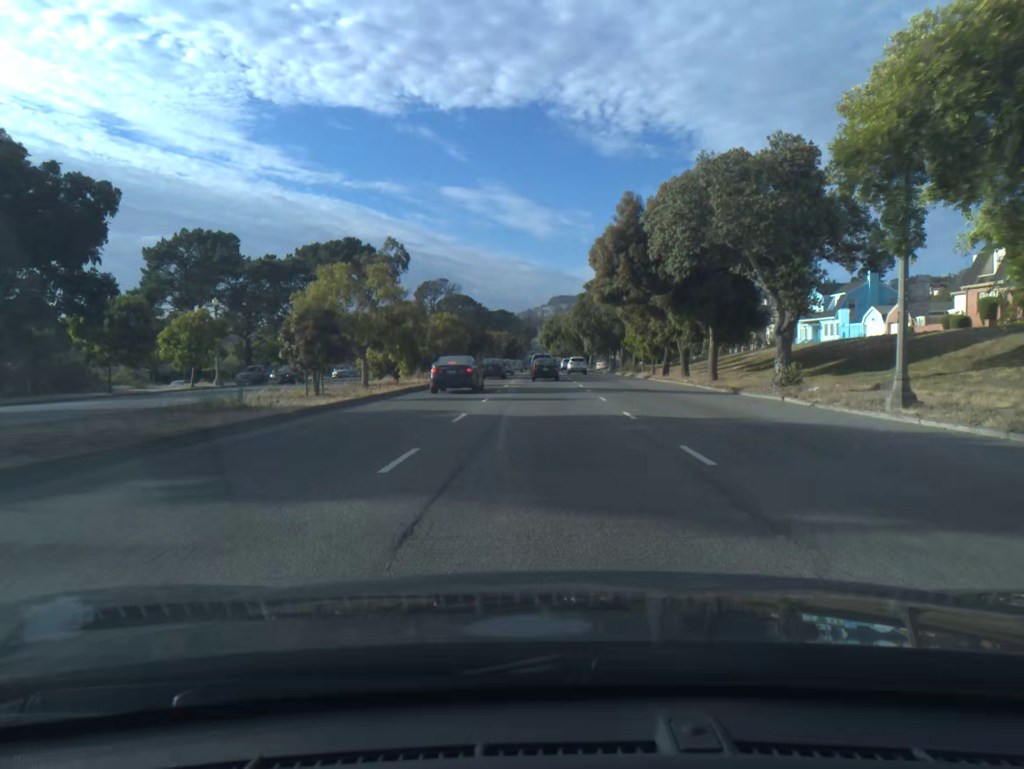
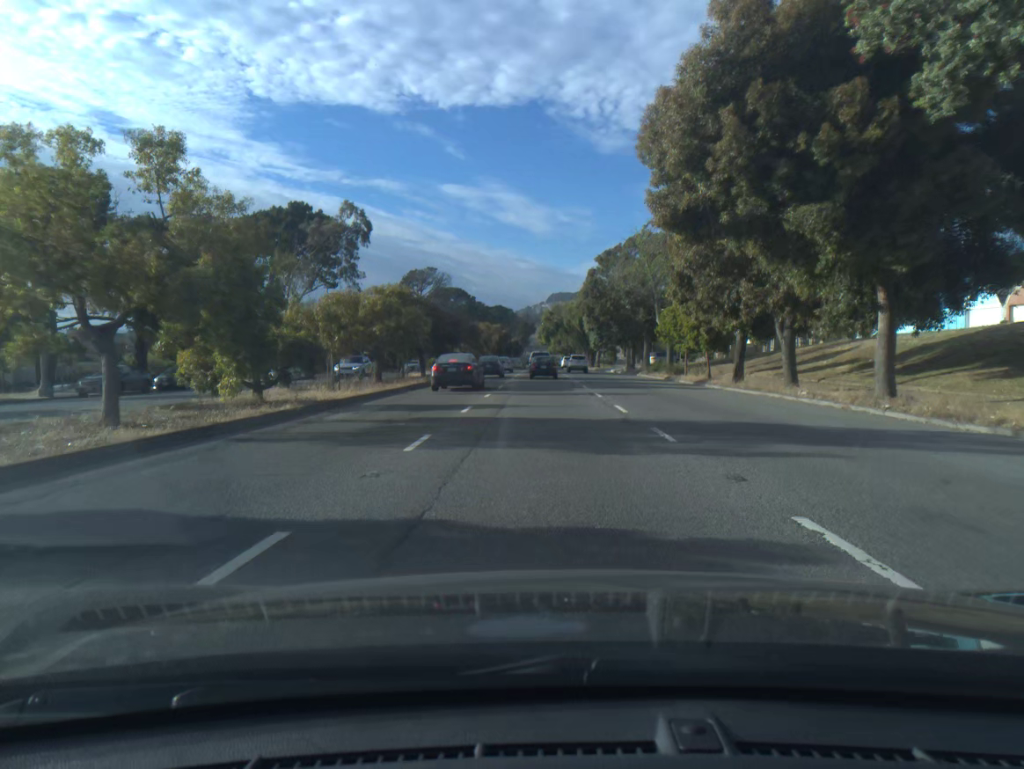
(0.0, +20.0) m; 0°
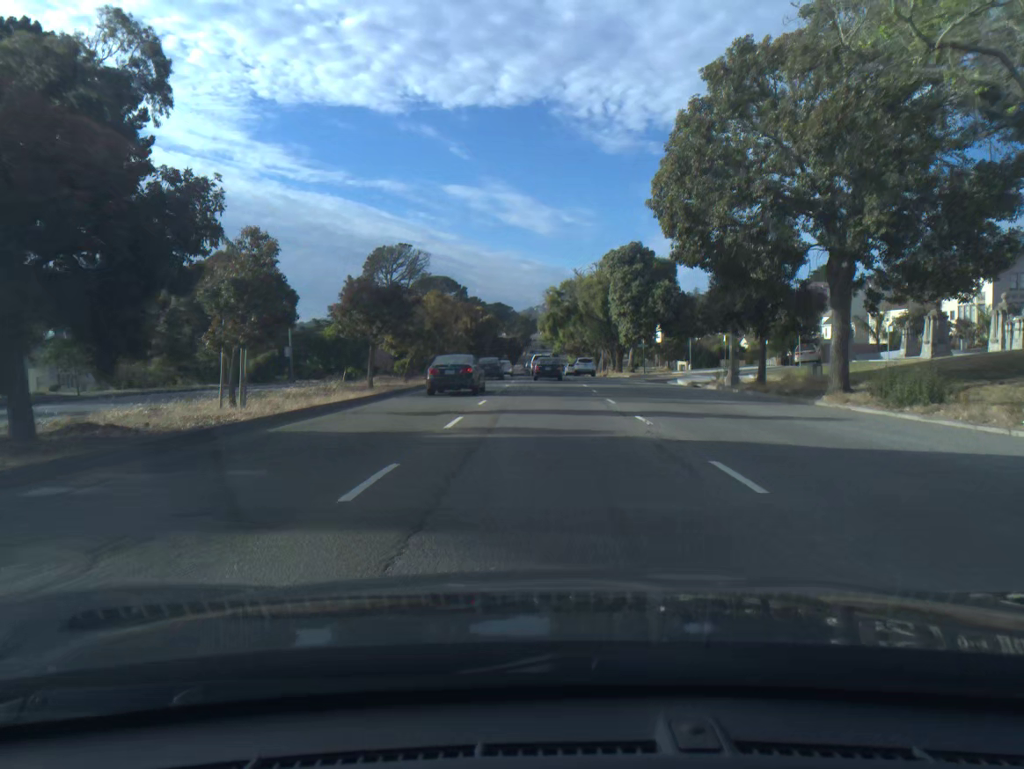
(0.0, +40.3) m; 0°
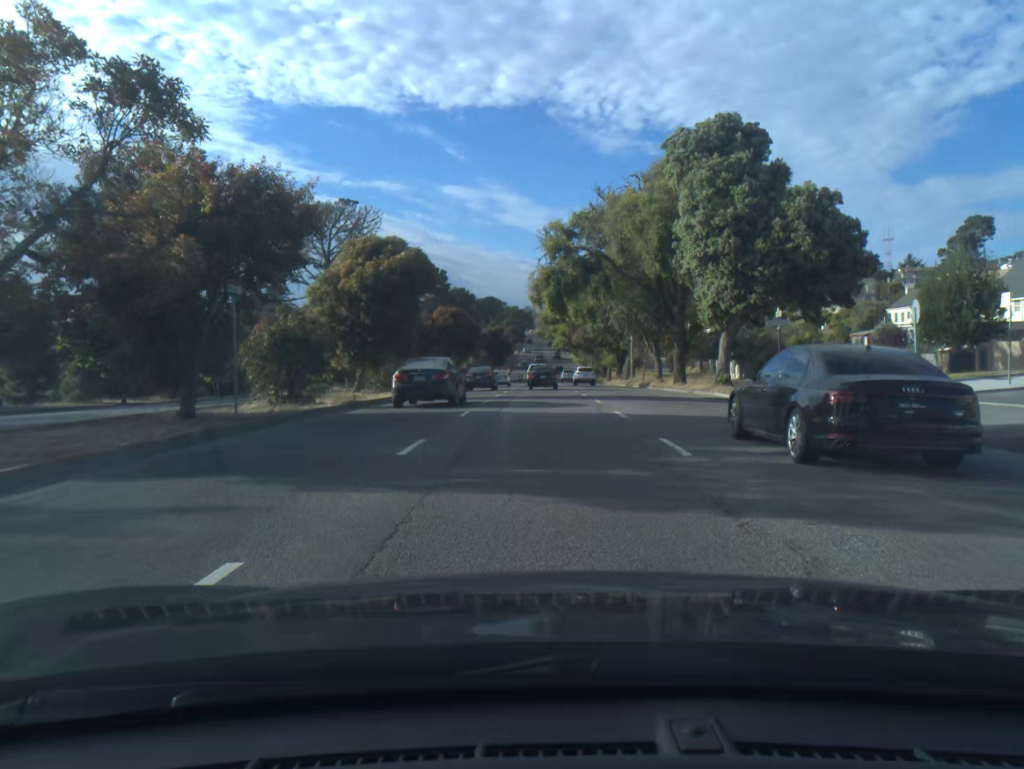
(+0.2, +40.6) m; 0°
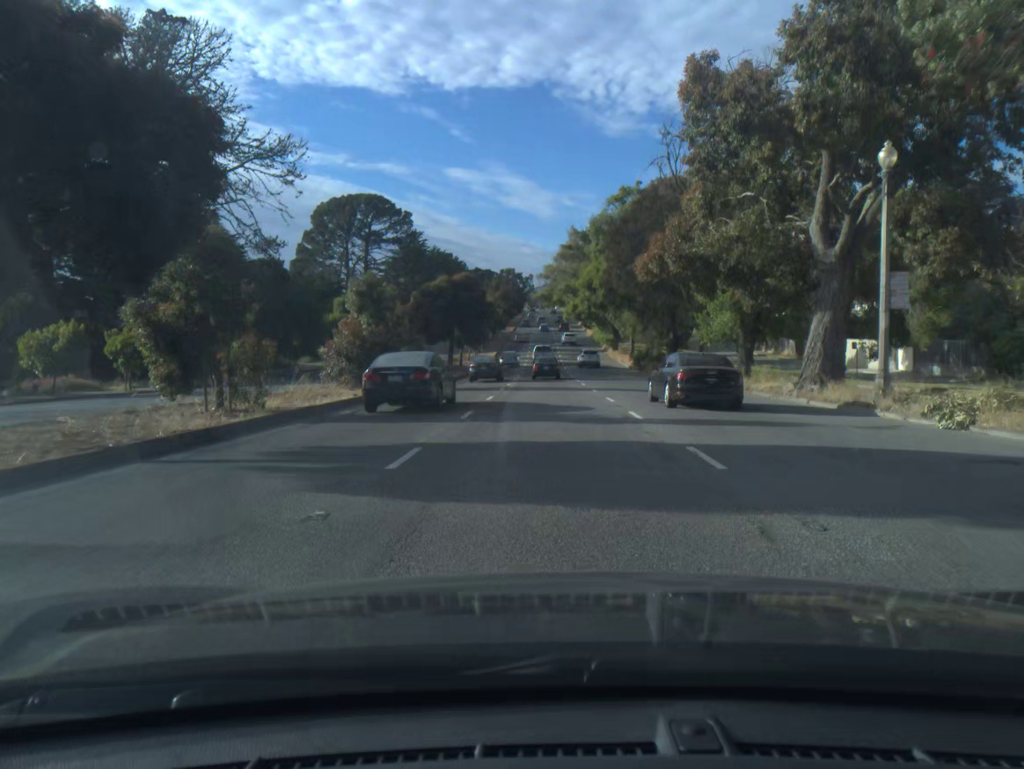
(-0.2, +51.9) m; 0°
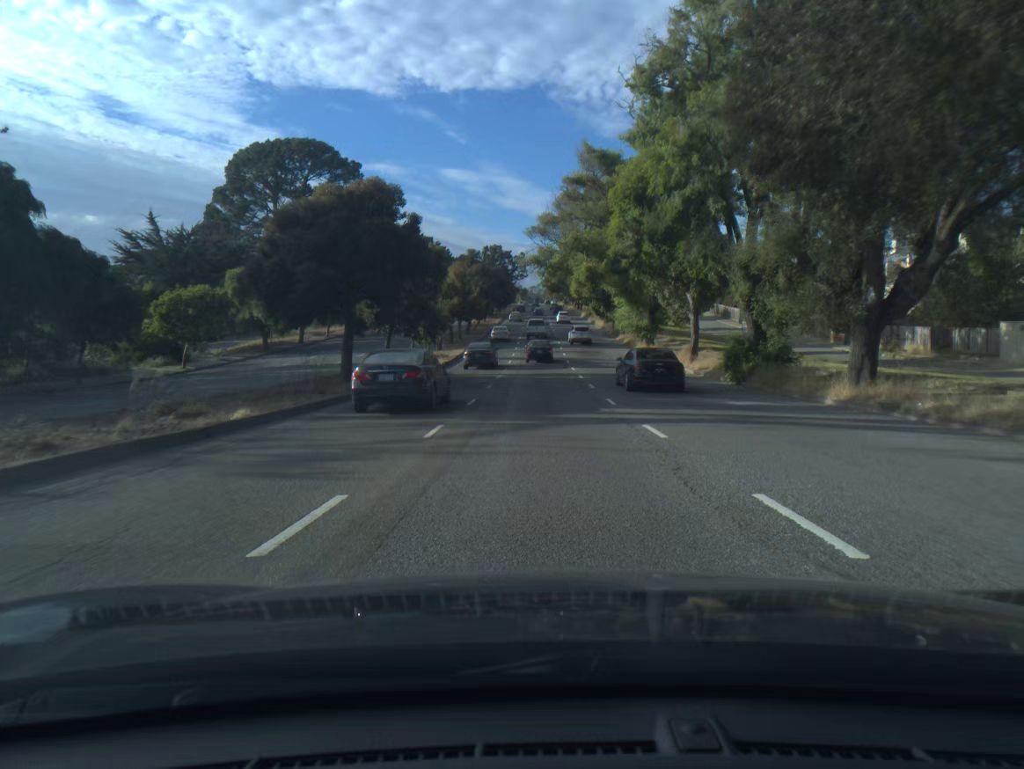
(+0.1, +32.4) m; 0°
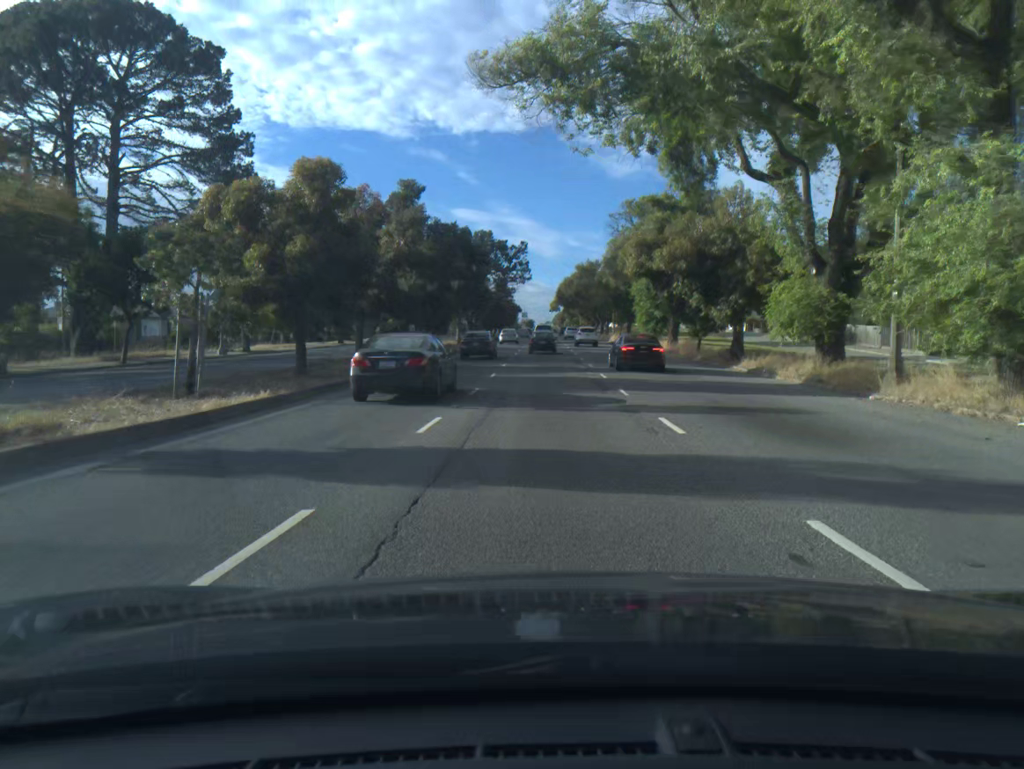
(-0.2, +44.8) m; -1°
